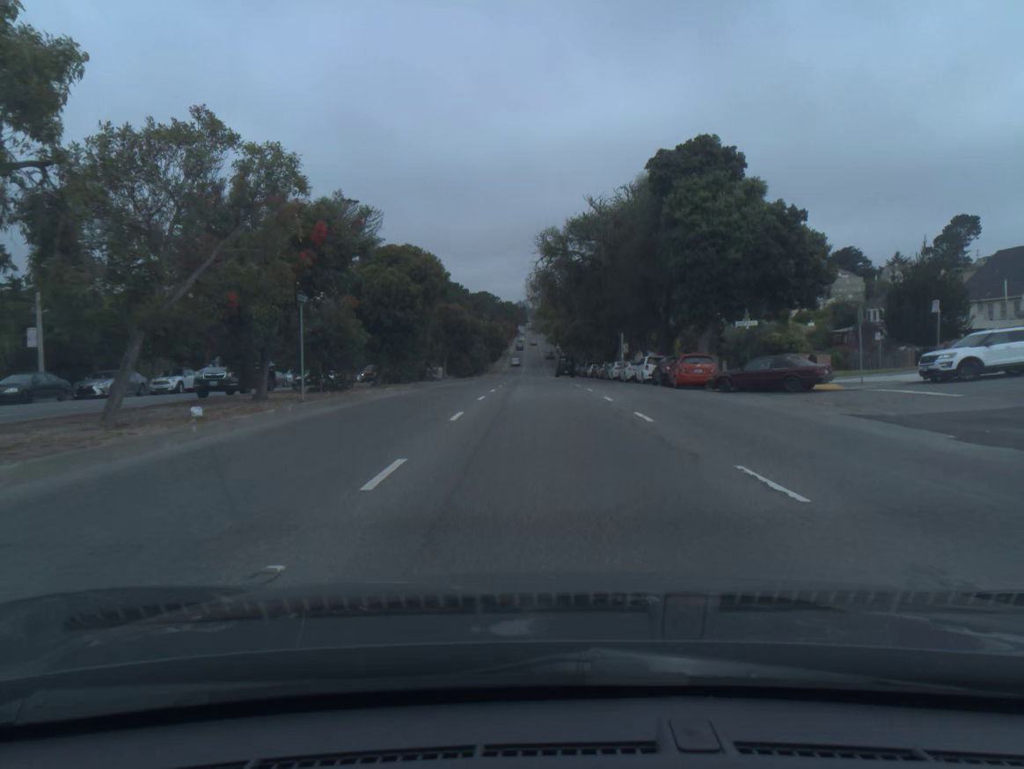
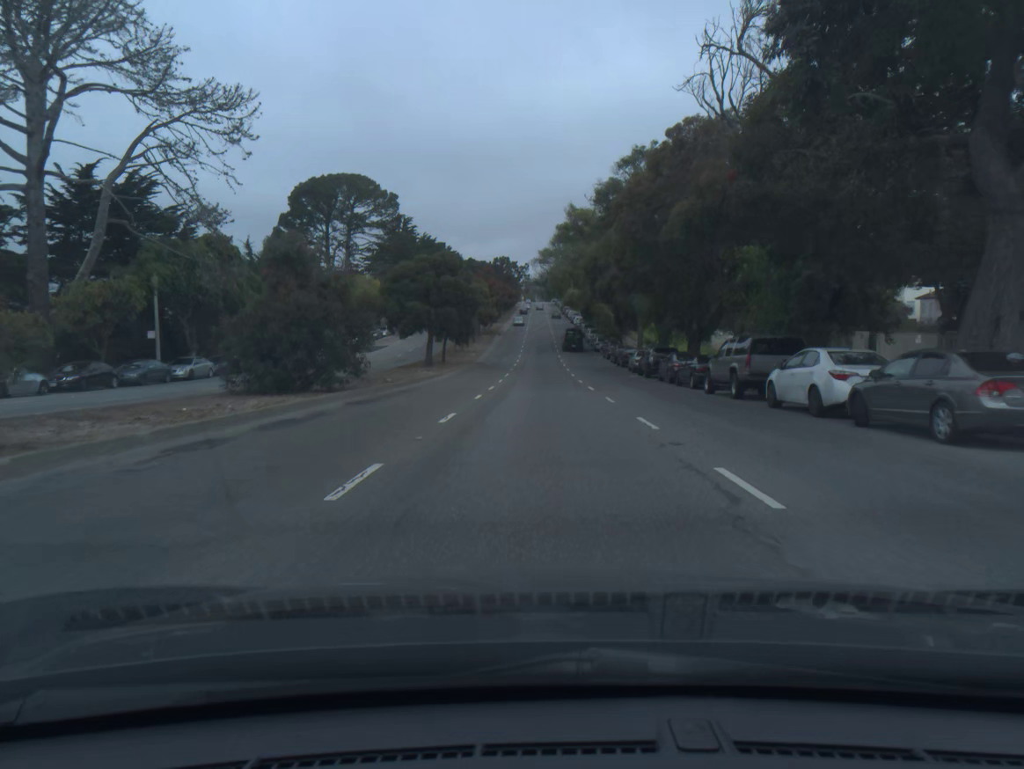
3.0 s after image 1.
(-0.5, +65.8) m; -1°
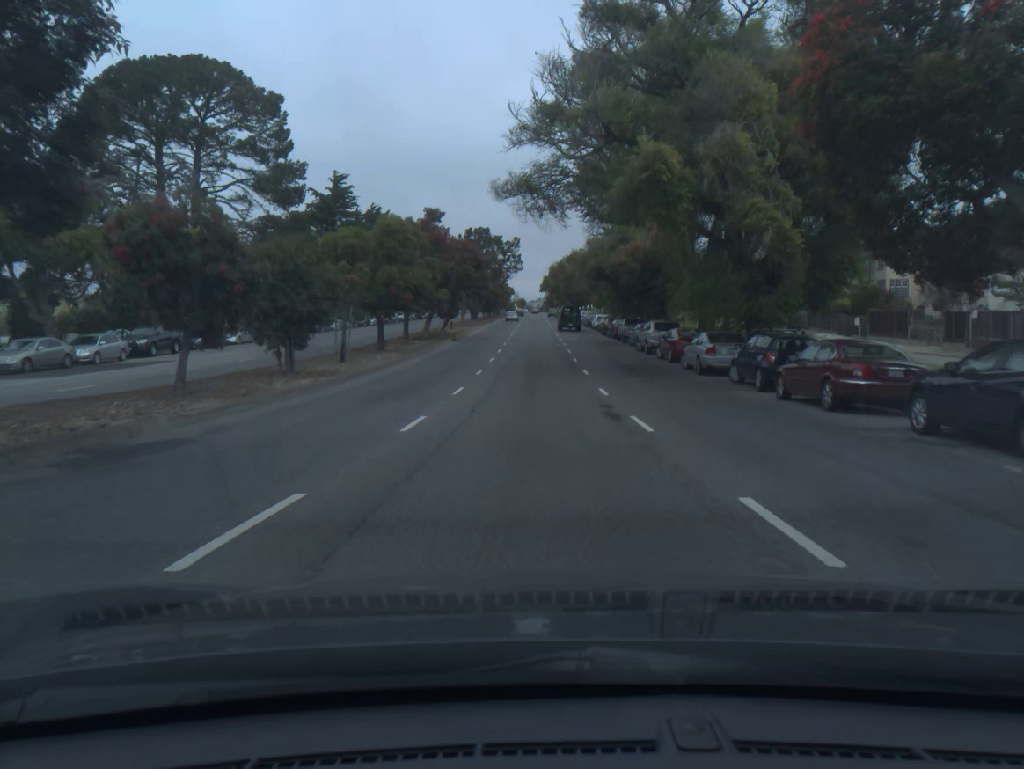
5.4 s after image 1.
(+0.1, +52.6) m; 0°
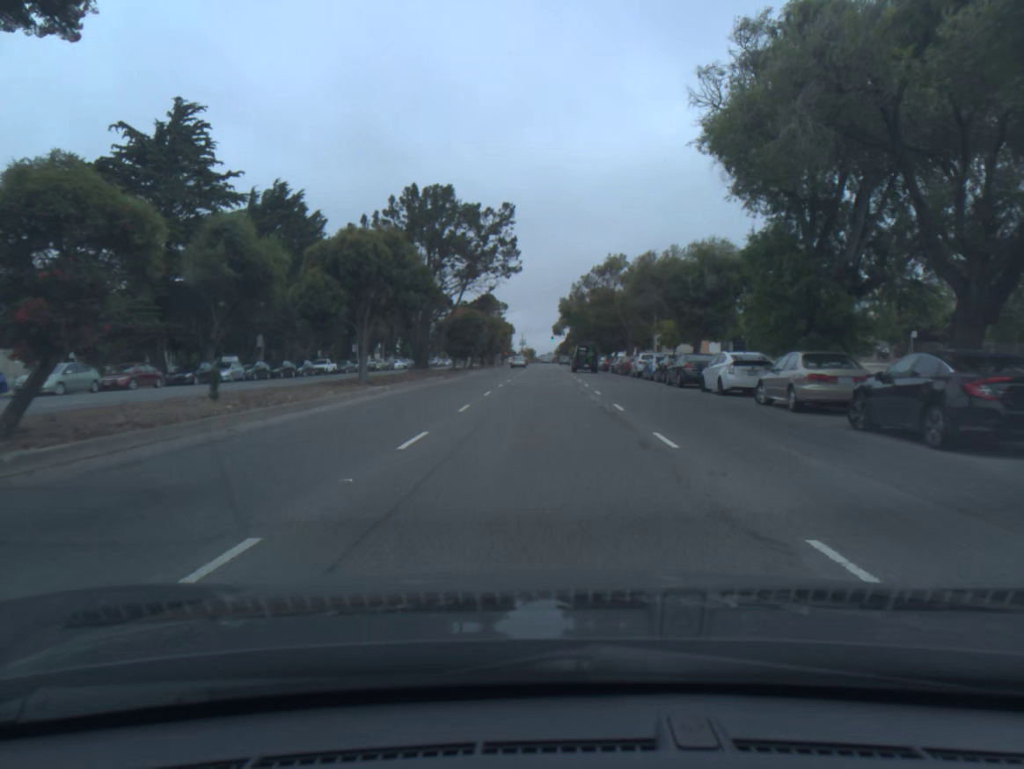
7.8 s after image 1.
(-0.2, +51.6) m; -1°
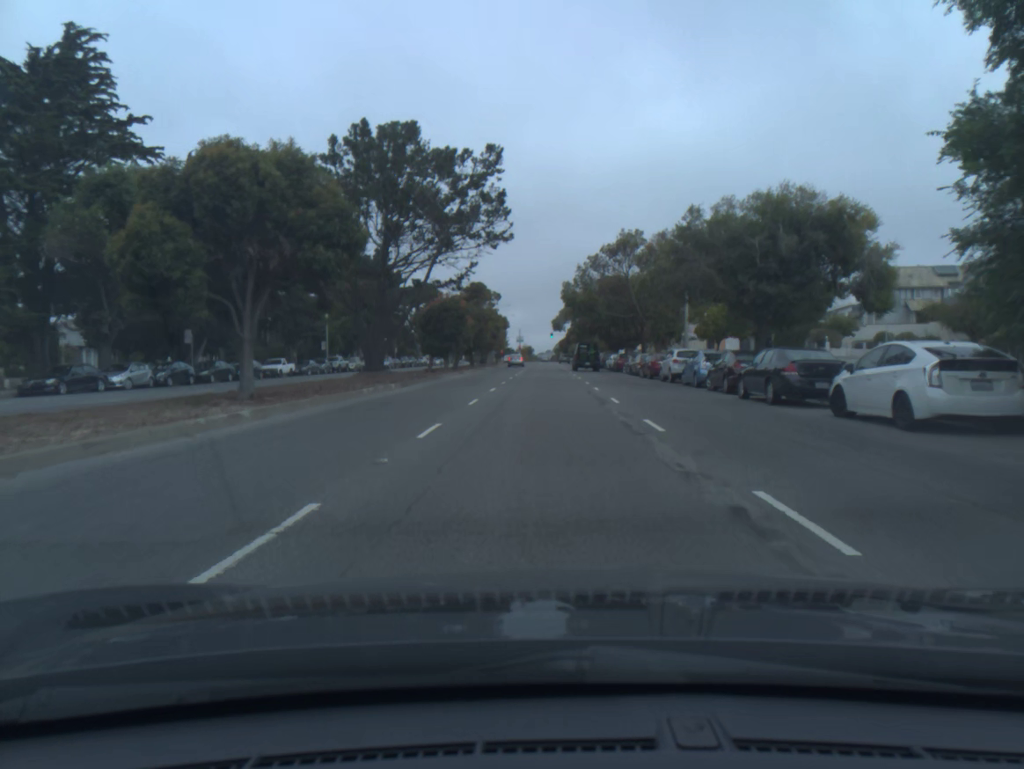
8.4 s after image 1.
(0.0, +13.1) m; 0°
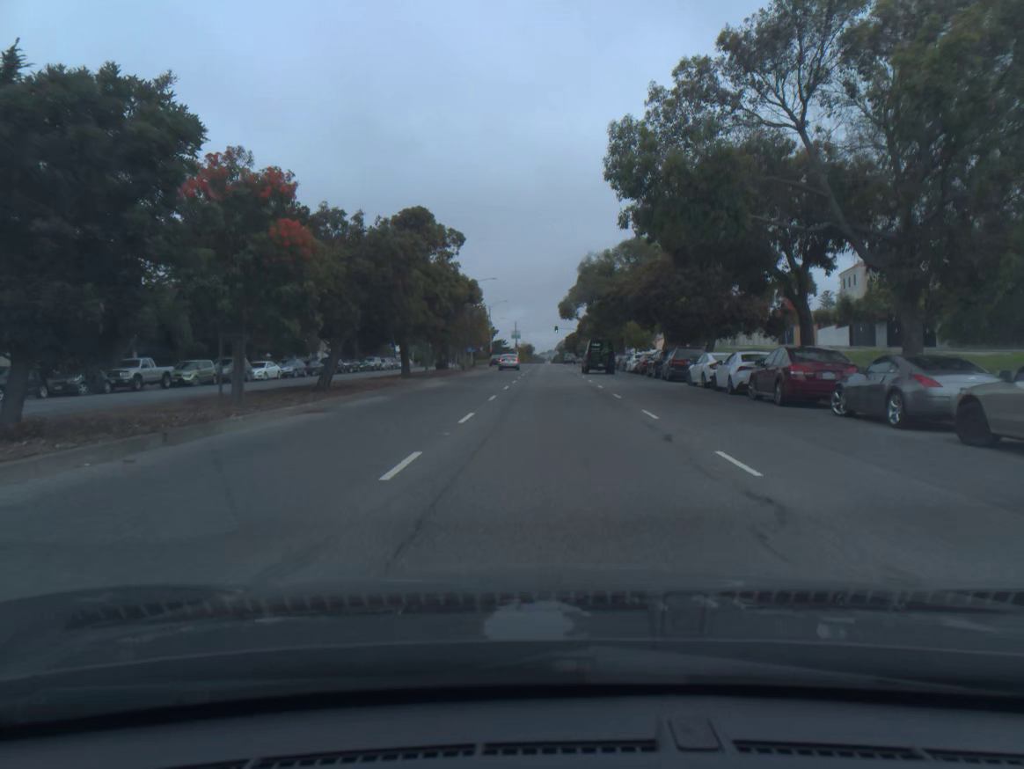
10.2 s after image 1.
(0.0, +40.3) m; 0°
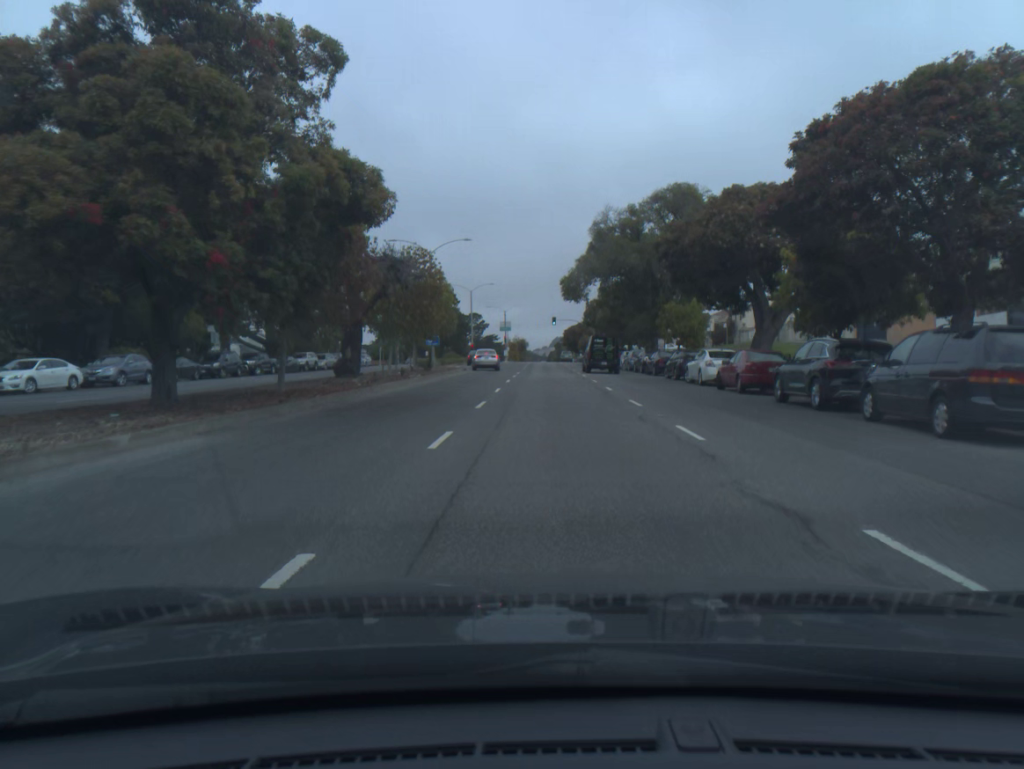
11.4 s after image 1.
(0.0, +26.2) m; 0°
